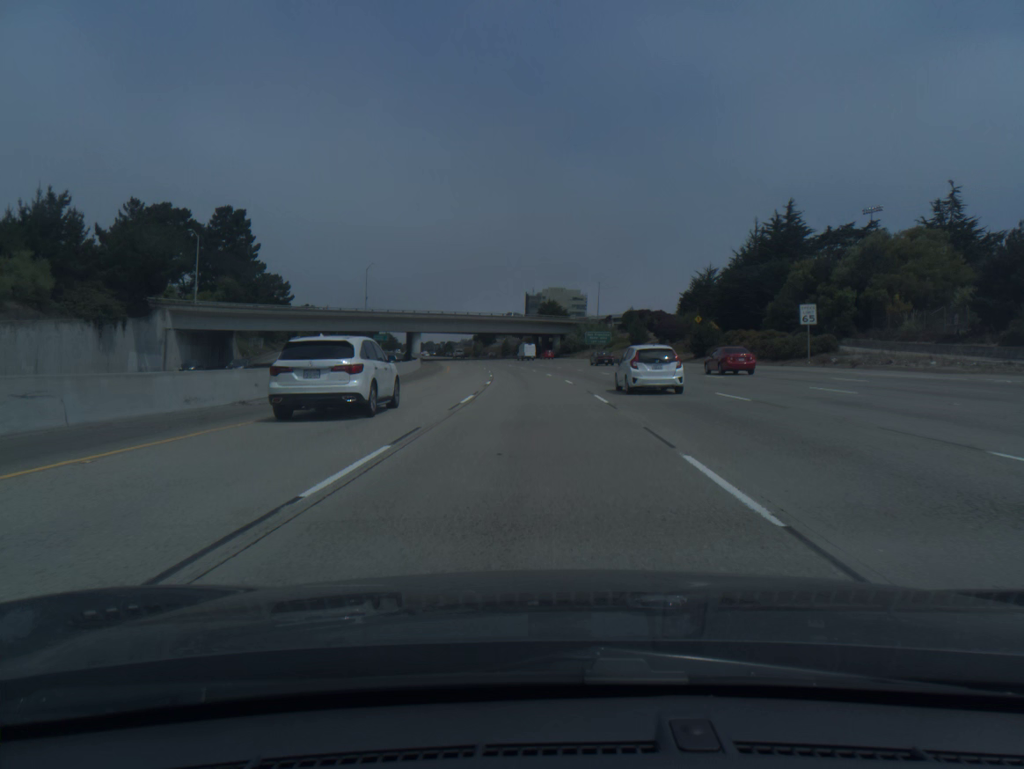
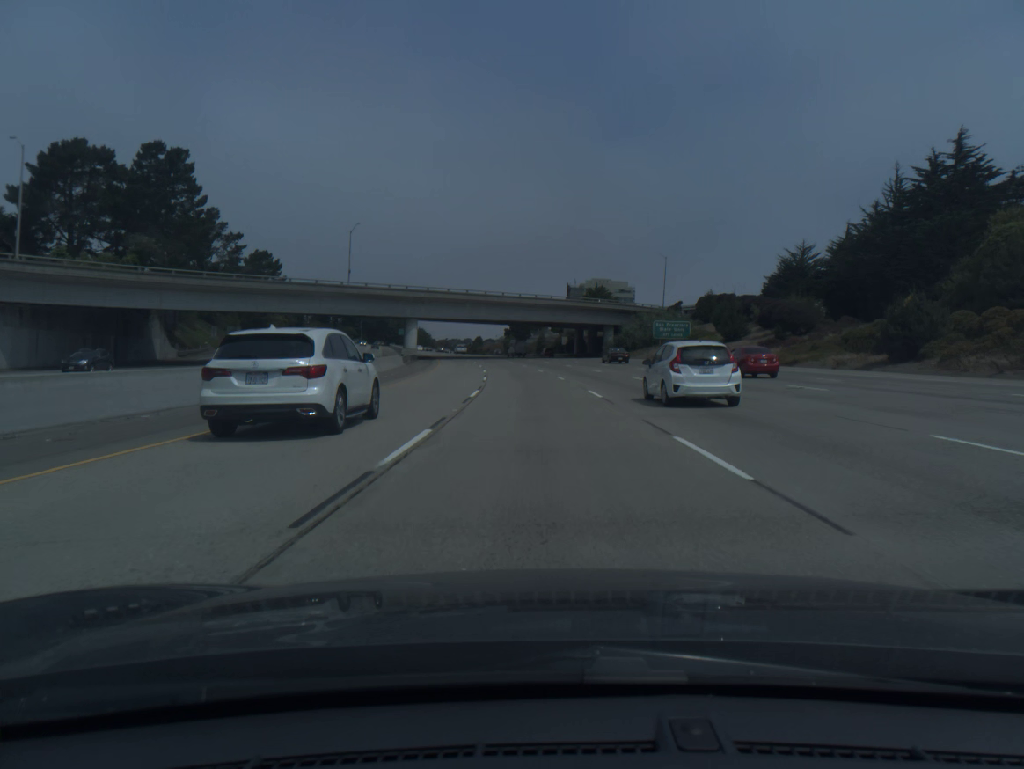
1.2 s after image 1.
(-0.9, +40.9) m; -3°
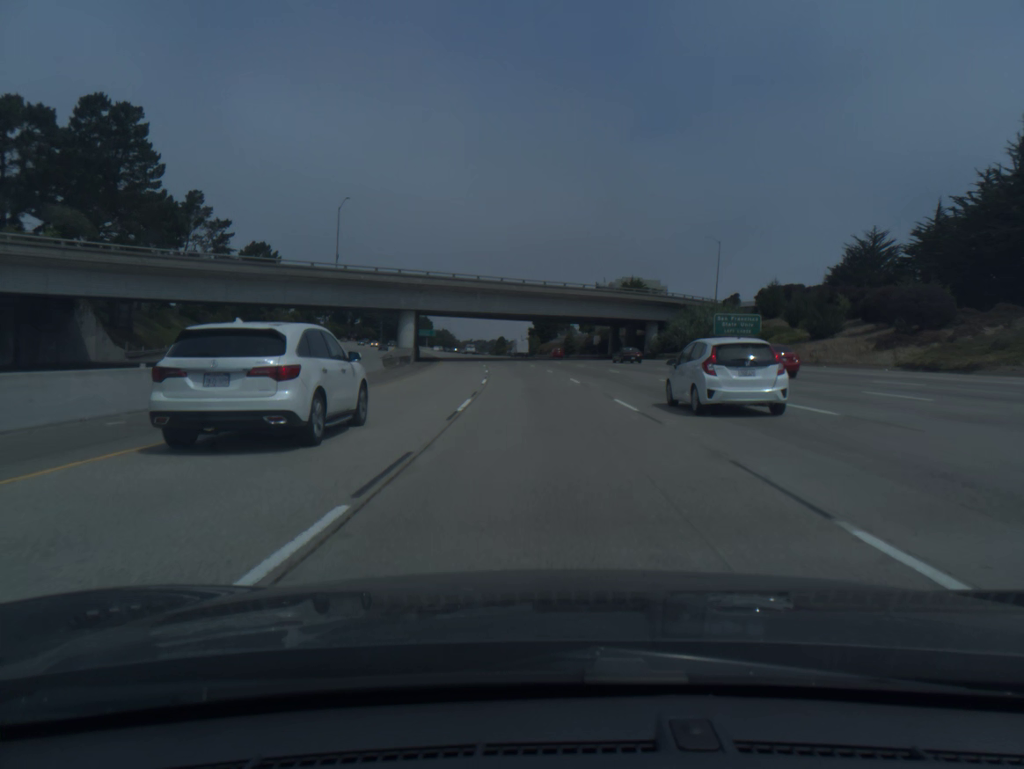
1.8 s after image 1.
(-0.3, +20.5) m; -2°
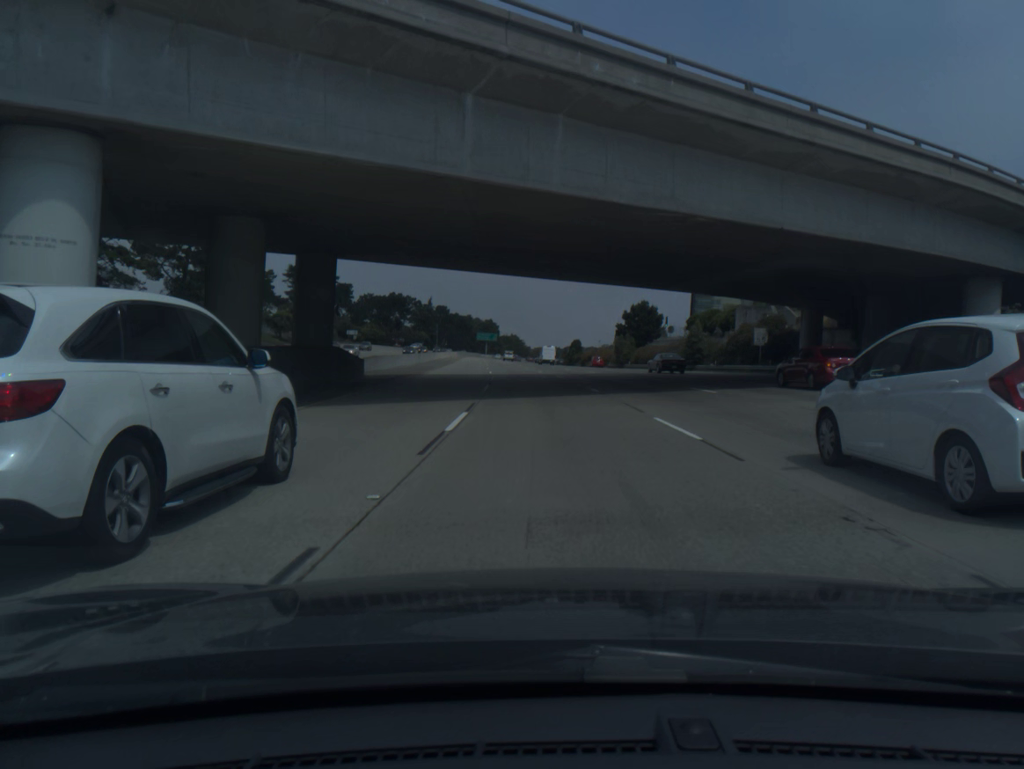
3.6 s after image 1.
(-3.0, +61.4) m; -5°
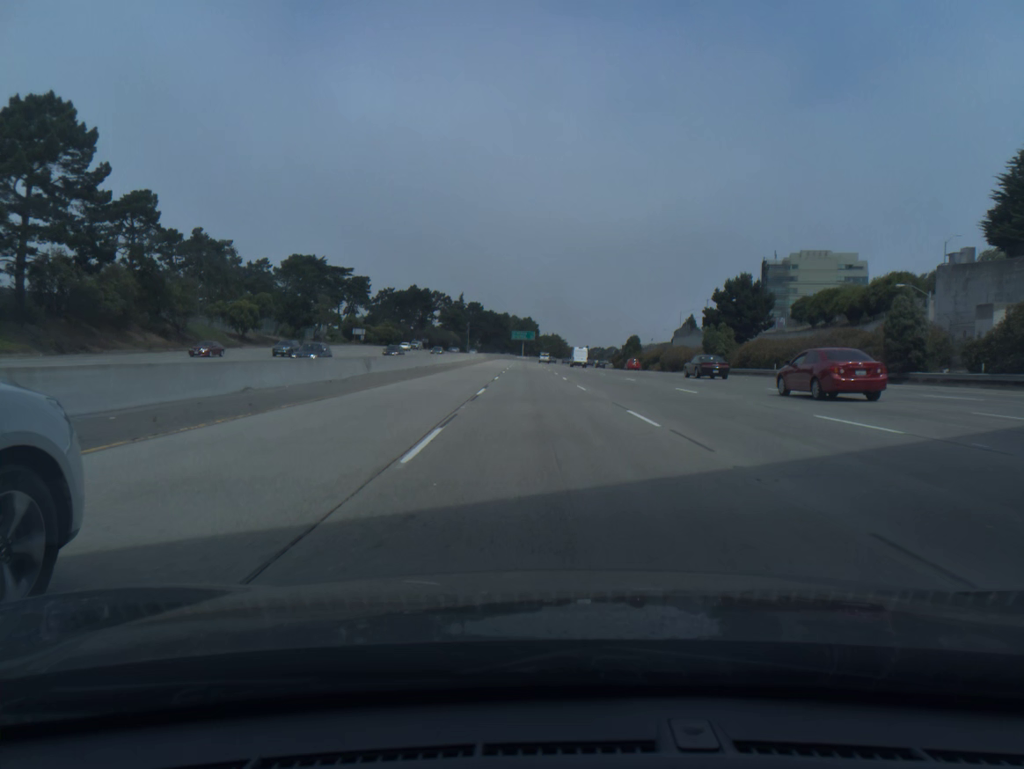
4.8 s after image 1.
(-1.1, +40.9) m; -3°
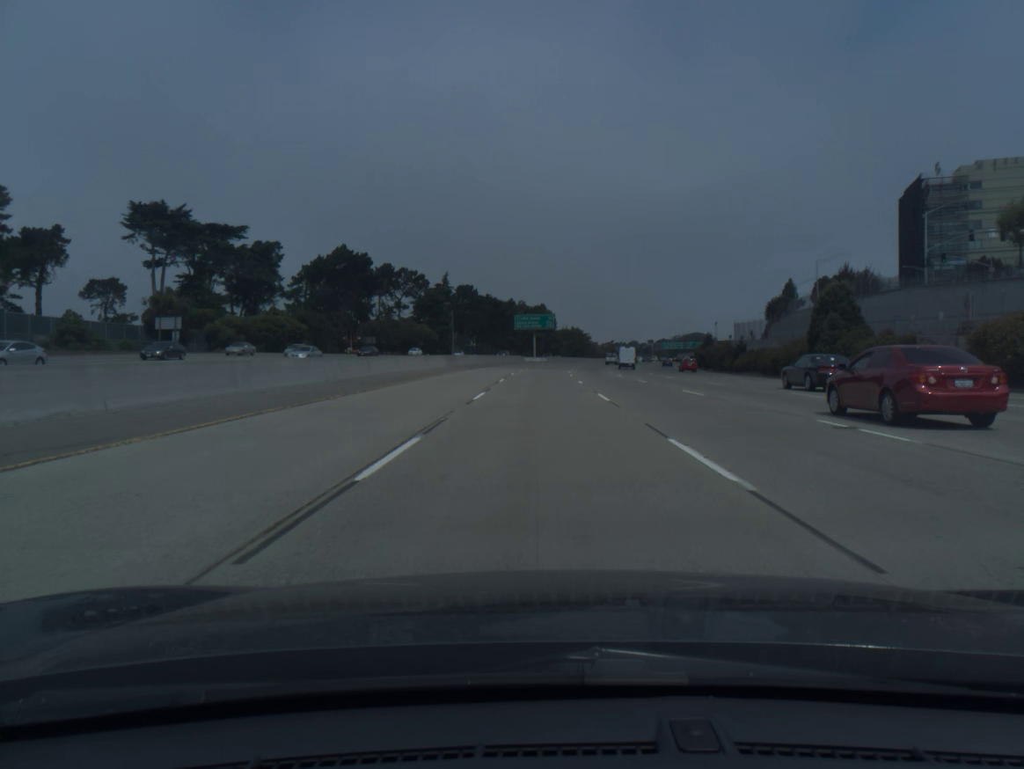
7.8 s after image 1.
(-2.0, +102.3) m; -1°
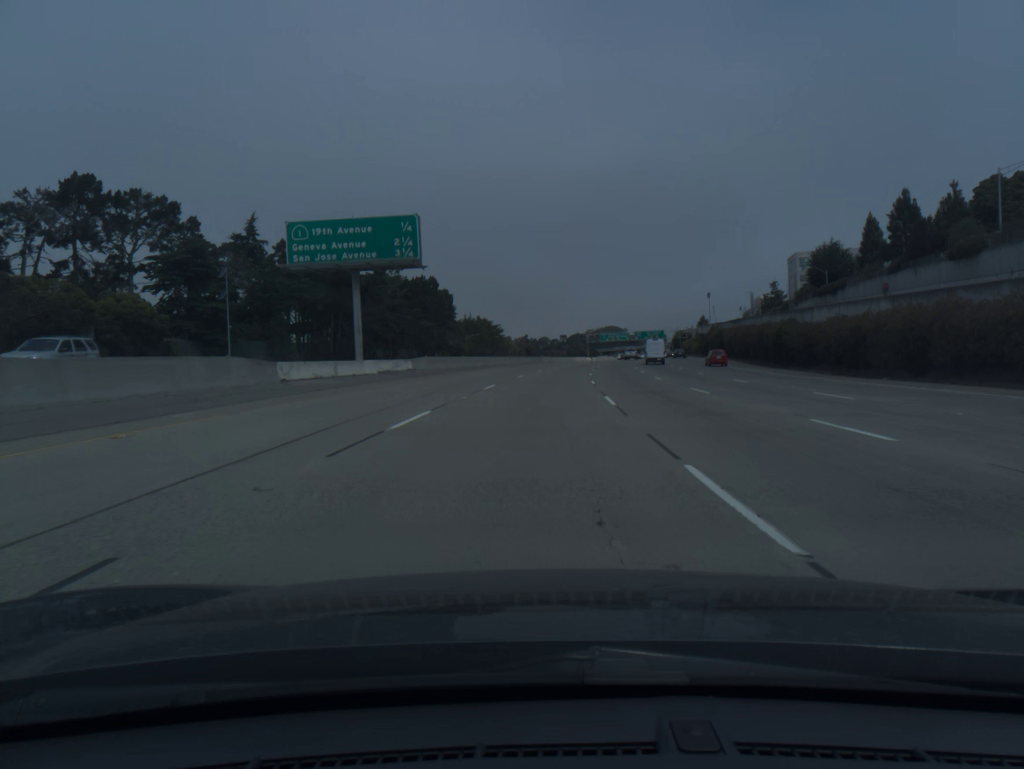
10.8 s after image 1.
(+3.4, +102.4) m; +6°
